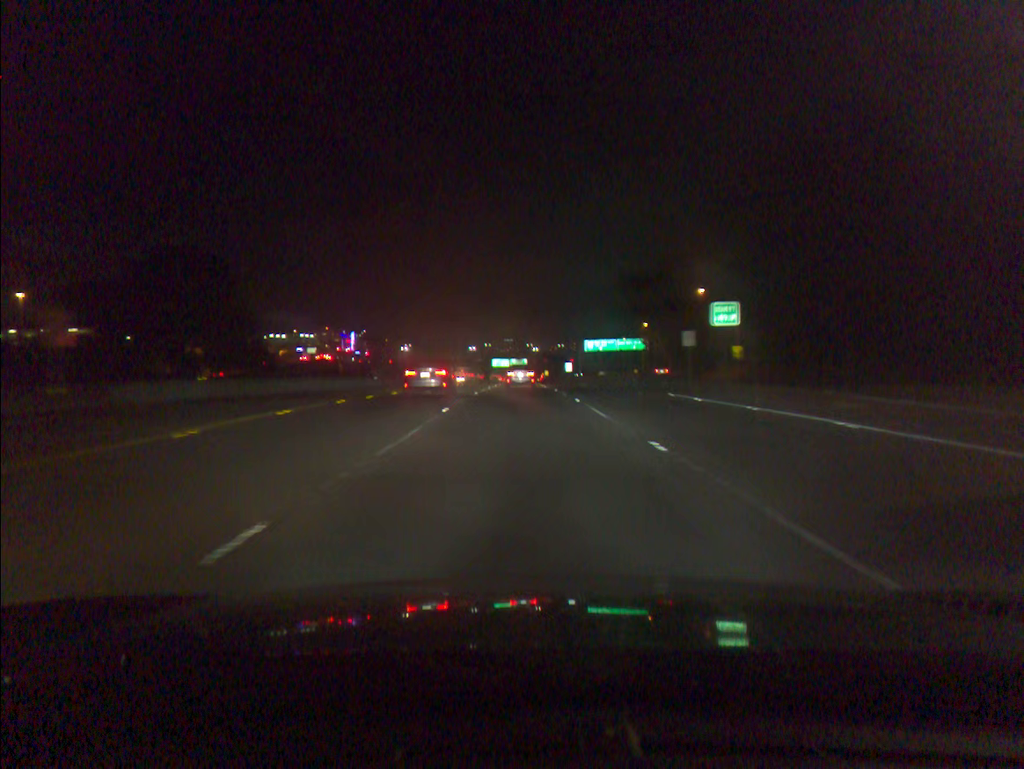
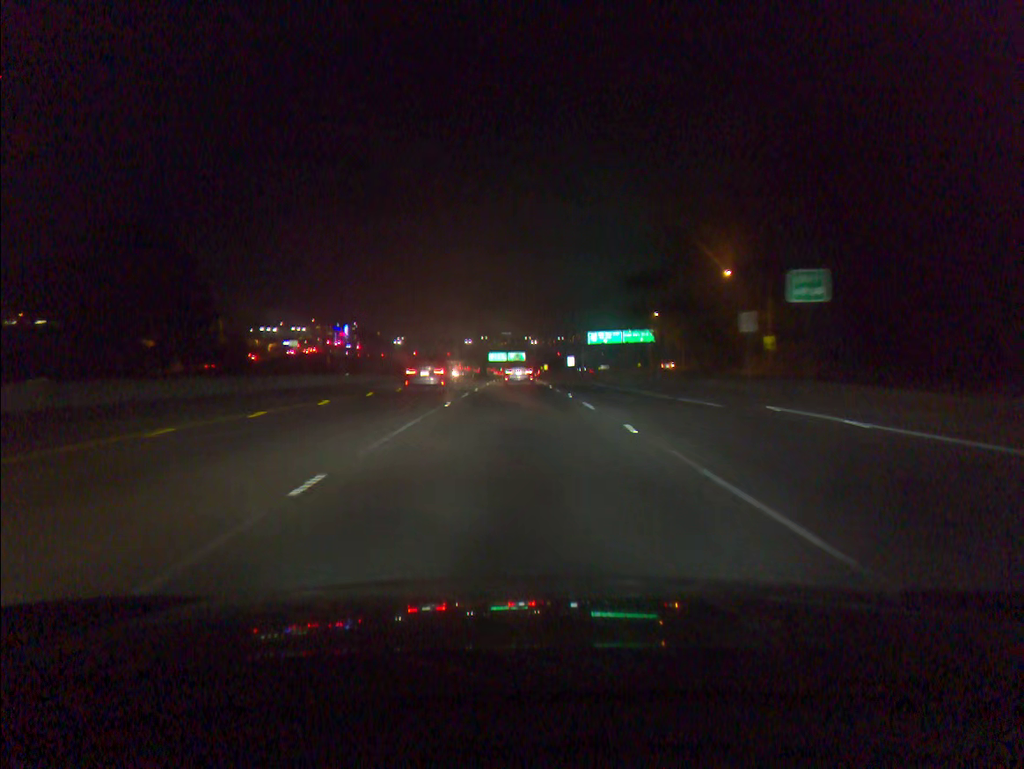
(0.0, +12.7) m; 0°
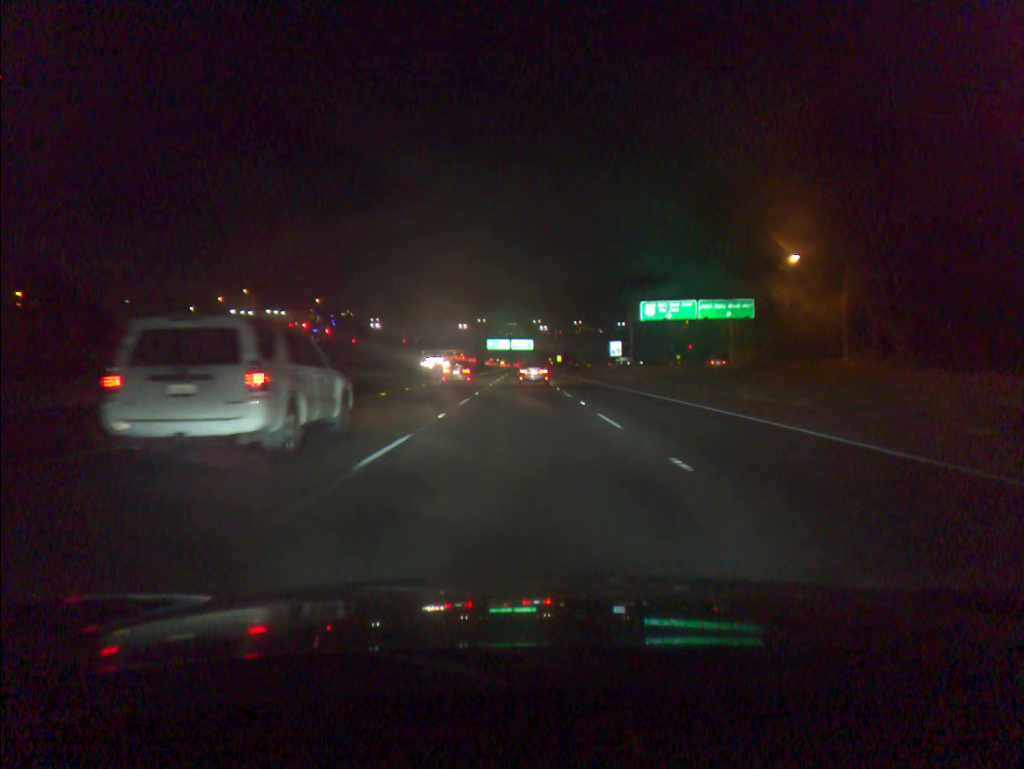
(-0.4, +62.5) m; 0°
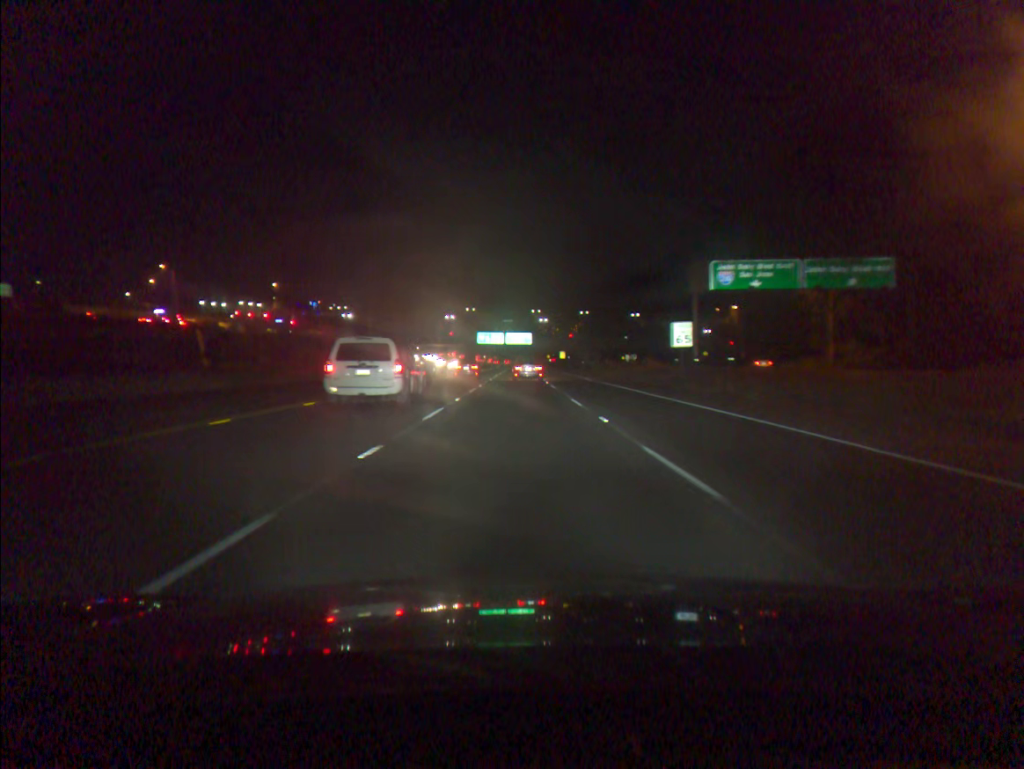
(+0.1, +37.4) m; 0°
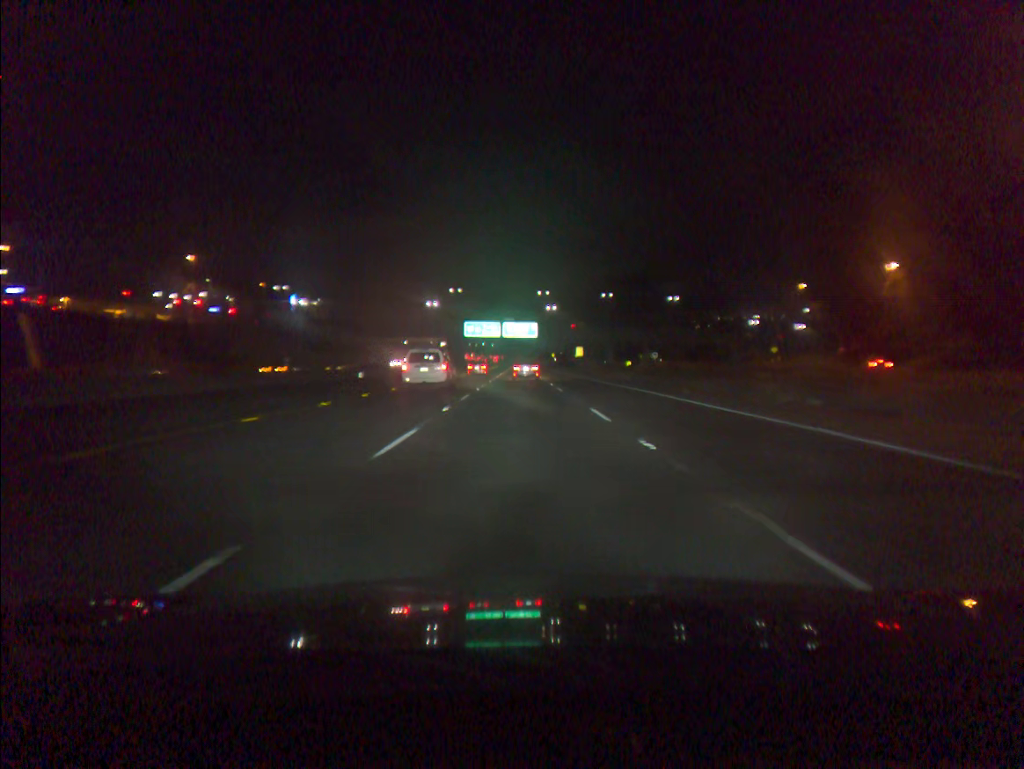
(-0.2, +50.2) m; 0°
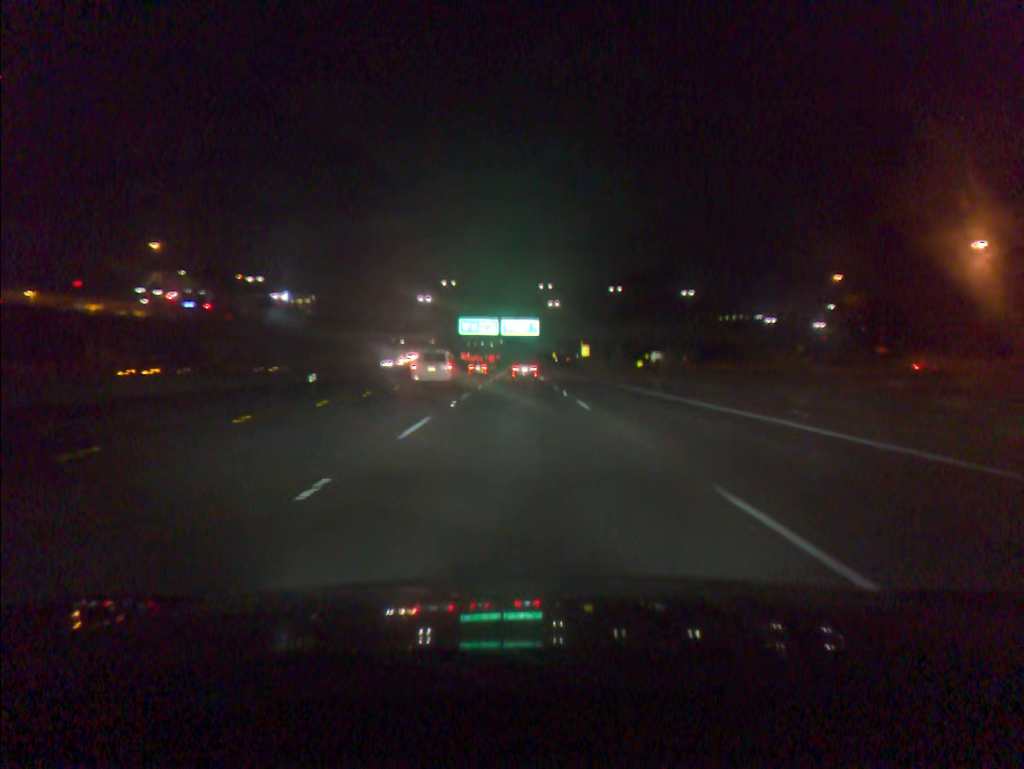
(0.0, +12.8) m; 0°
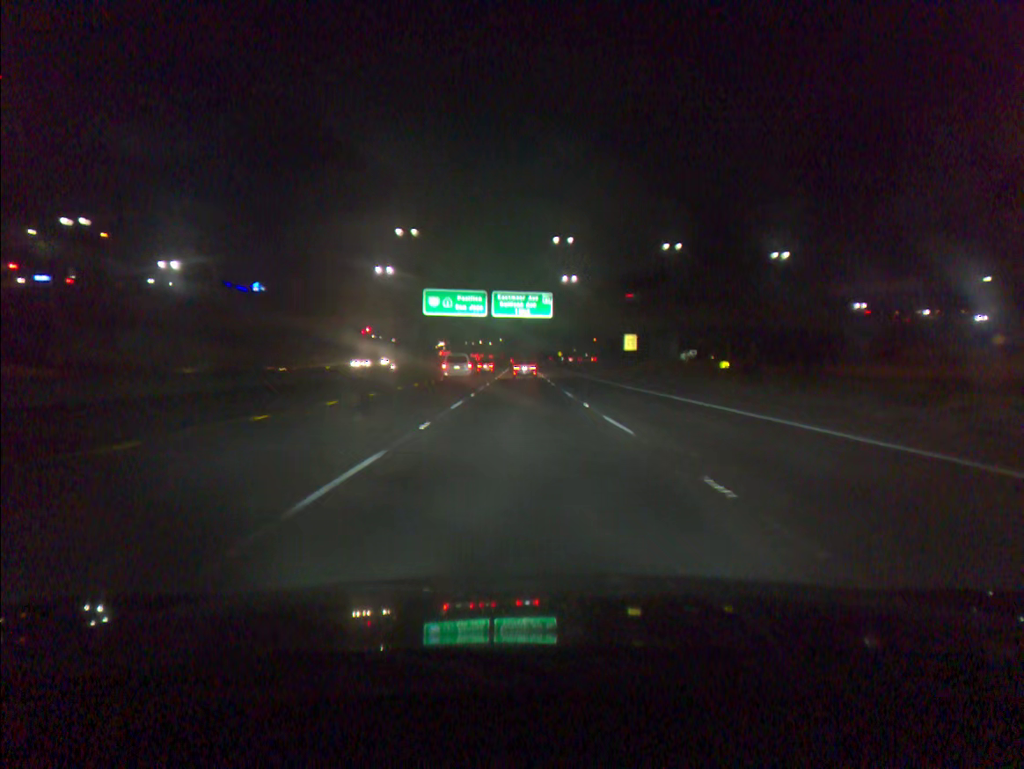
(-0.1, +52.1) m; 0°
